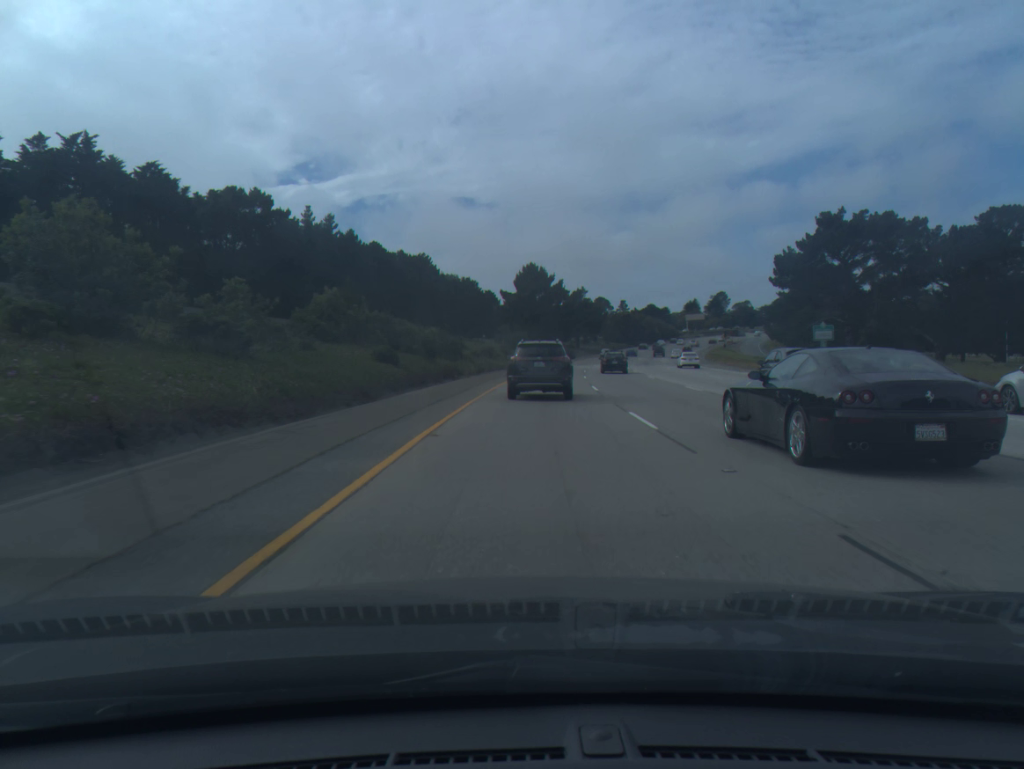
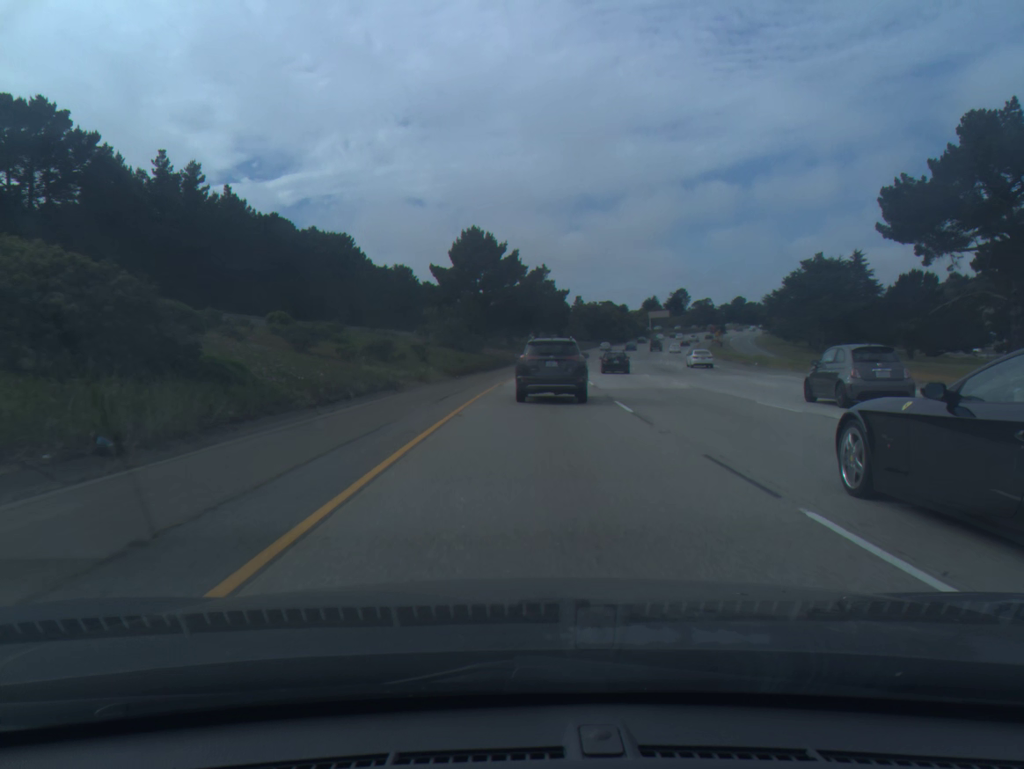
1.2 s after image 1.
(+1.3, +40.1) m; +4°
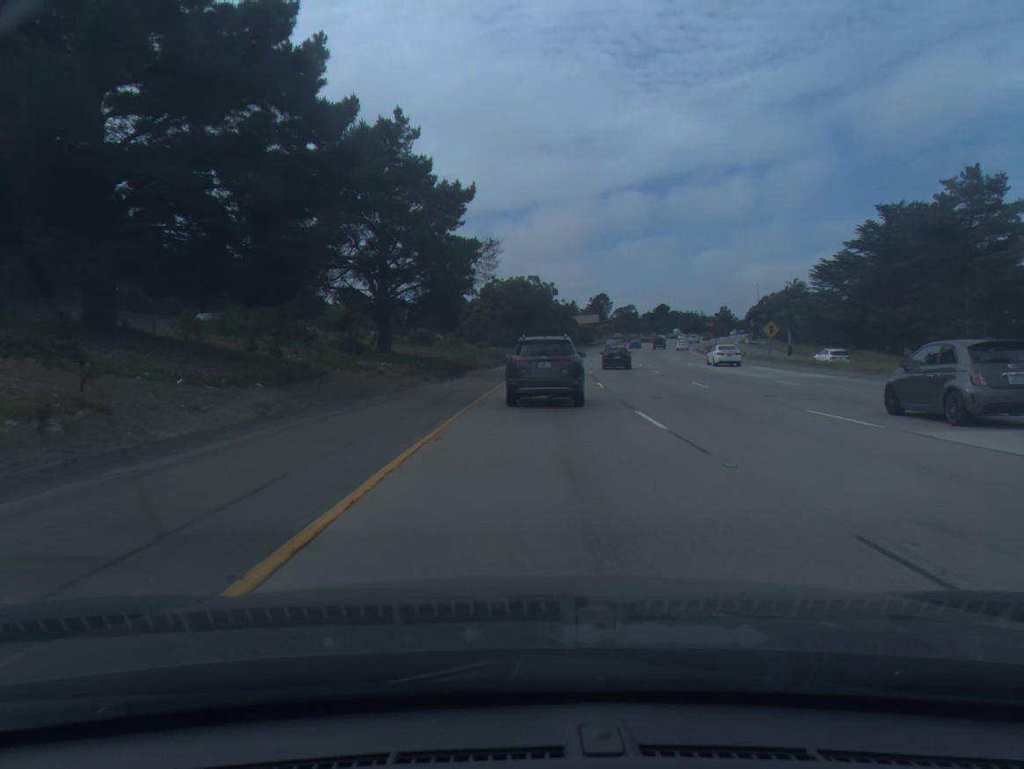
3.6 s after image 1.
(+5.0, +77.0) m; +7°
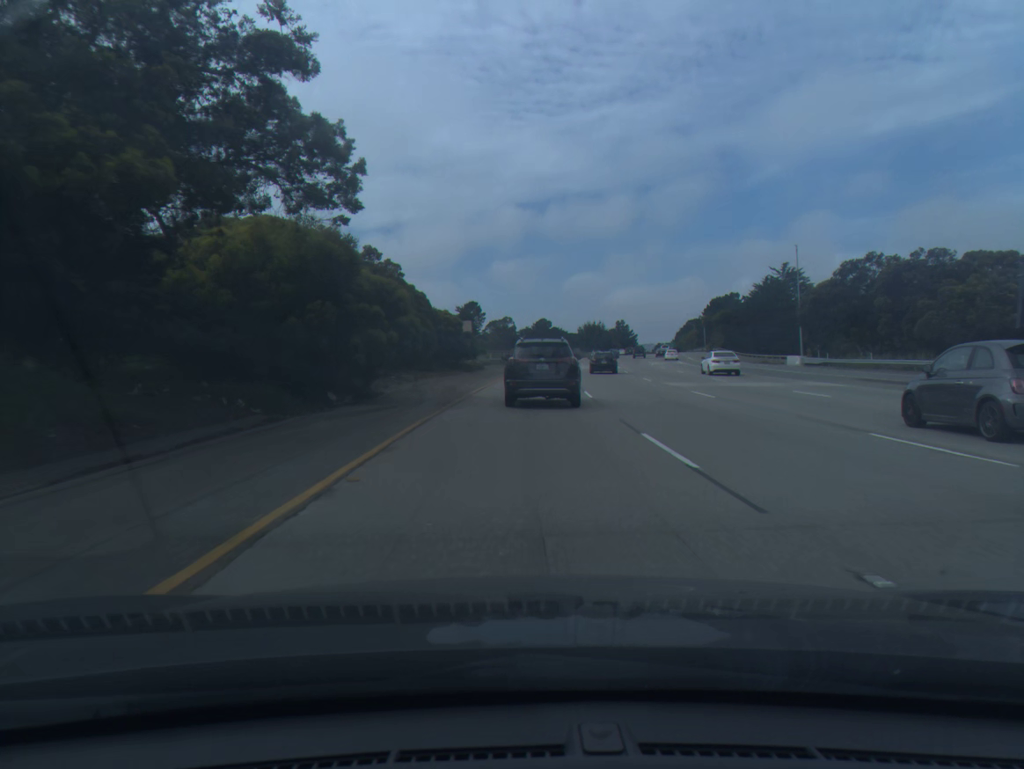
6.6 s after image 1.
(+8.0, +92.3) m; +10°
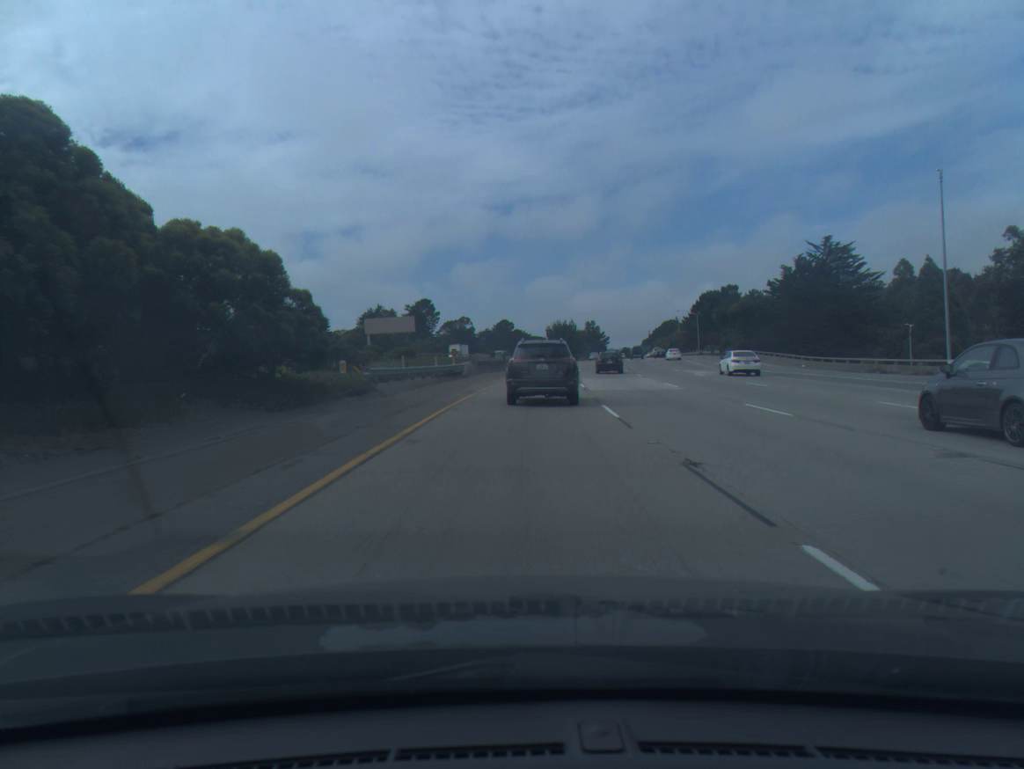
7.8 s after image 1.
(+0.8, +36.4) m; +3°
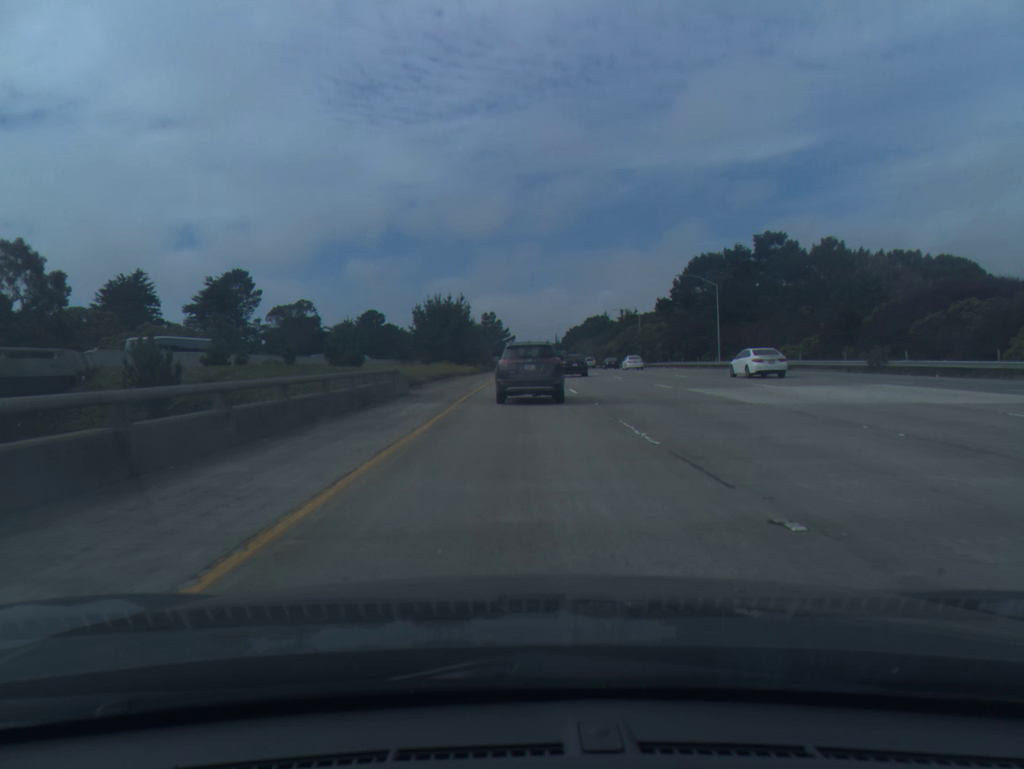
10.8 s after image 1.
(+6.6, +92.5) m; +8°
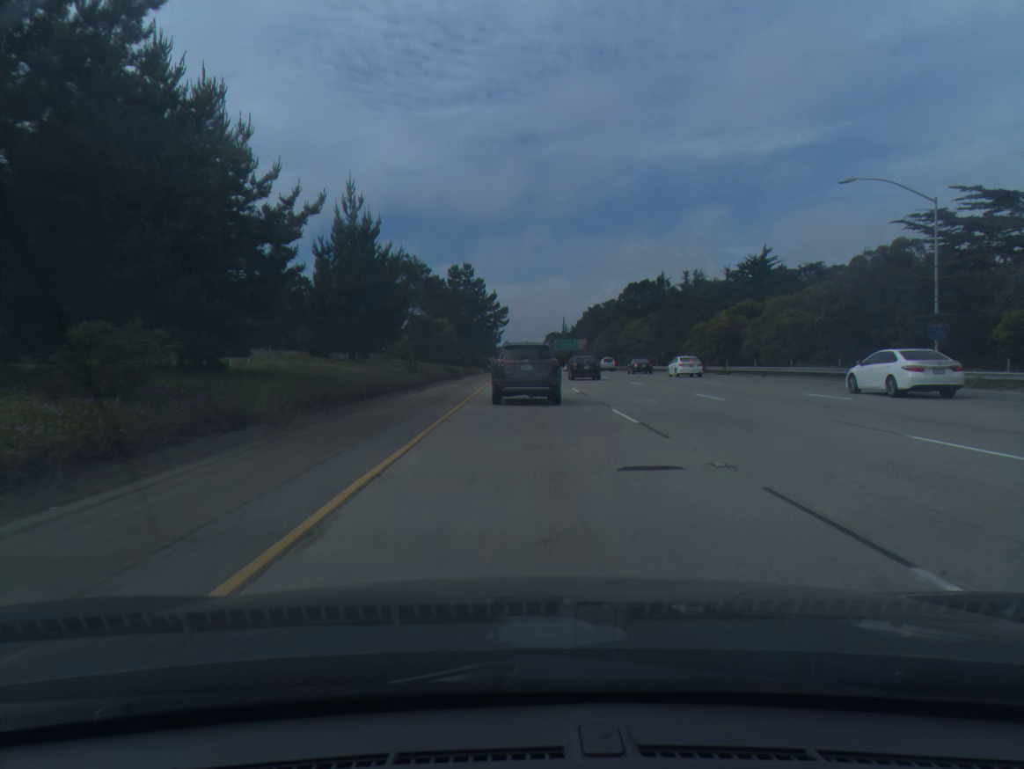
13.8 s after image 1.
(+0.3, +94.7) m; 0°
